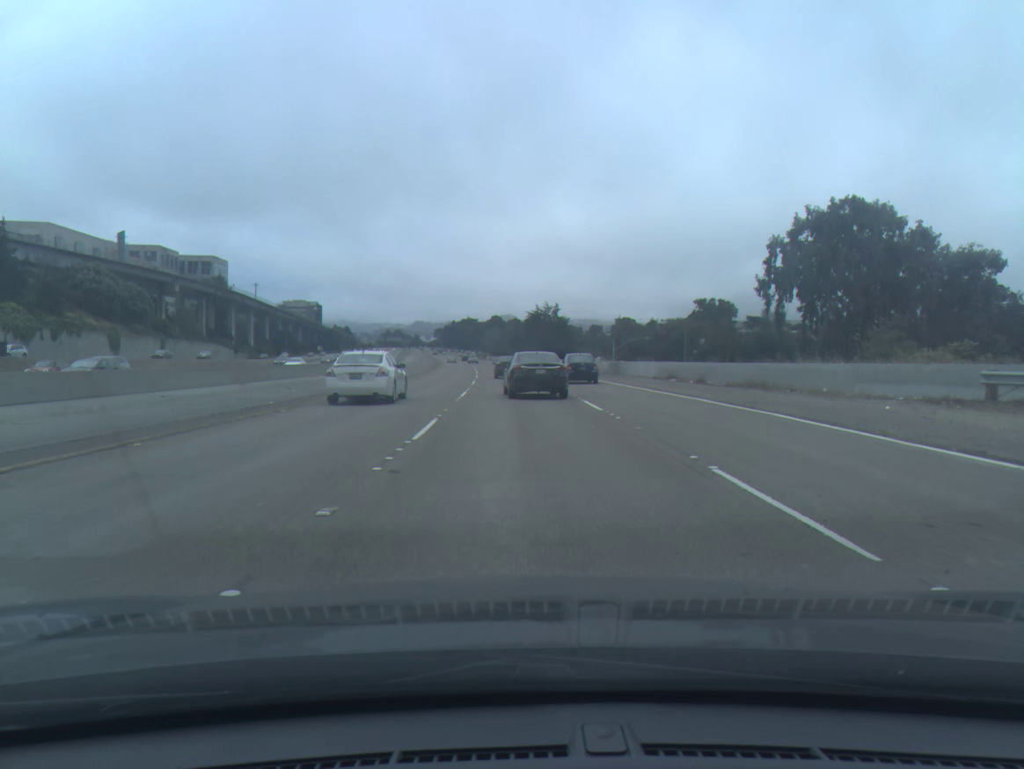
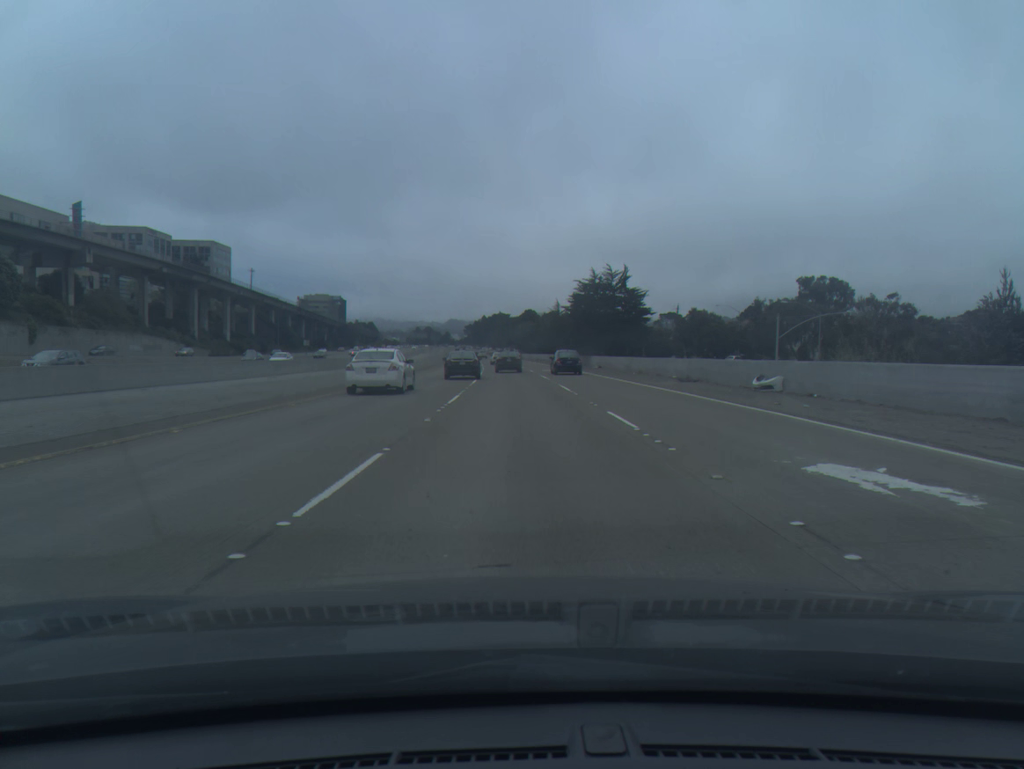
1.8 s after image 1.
(-1.0, +49.2) m; -2°
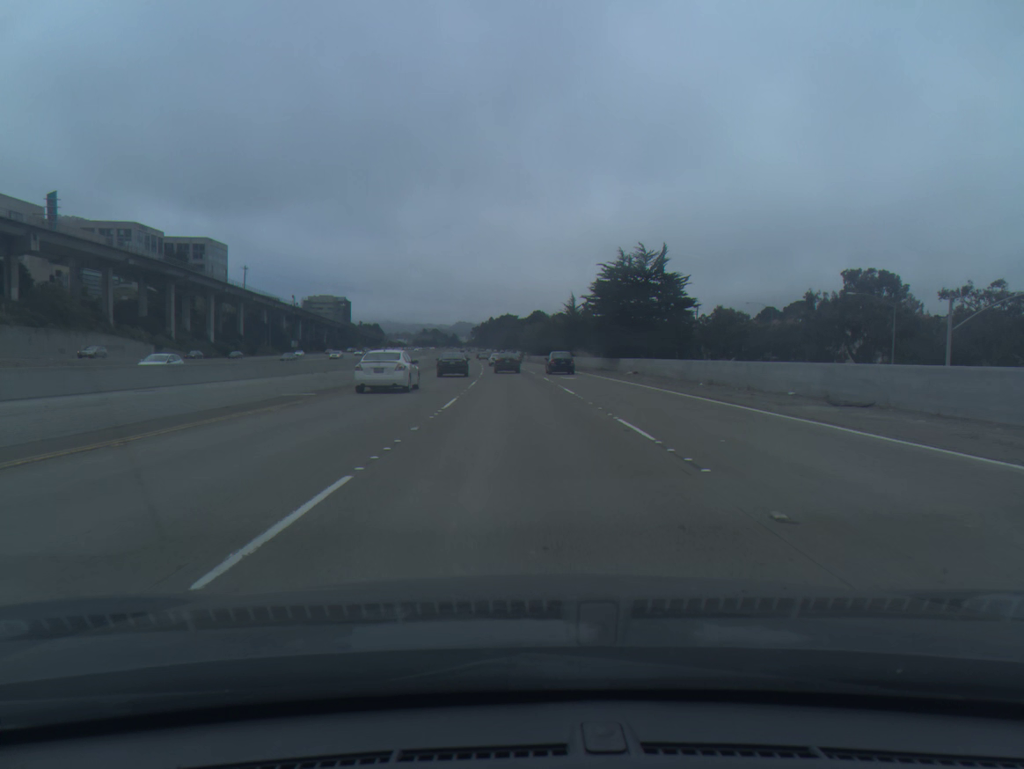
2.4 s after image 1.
(-0.1, +16.3) m; -1°
